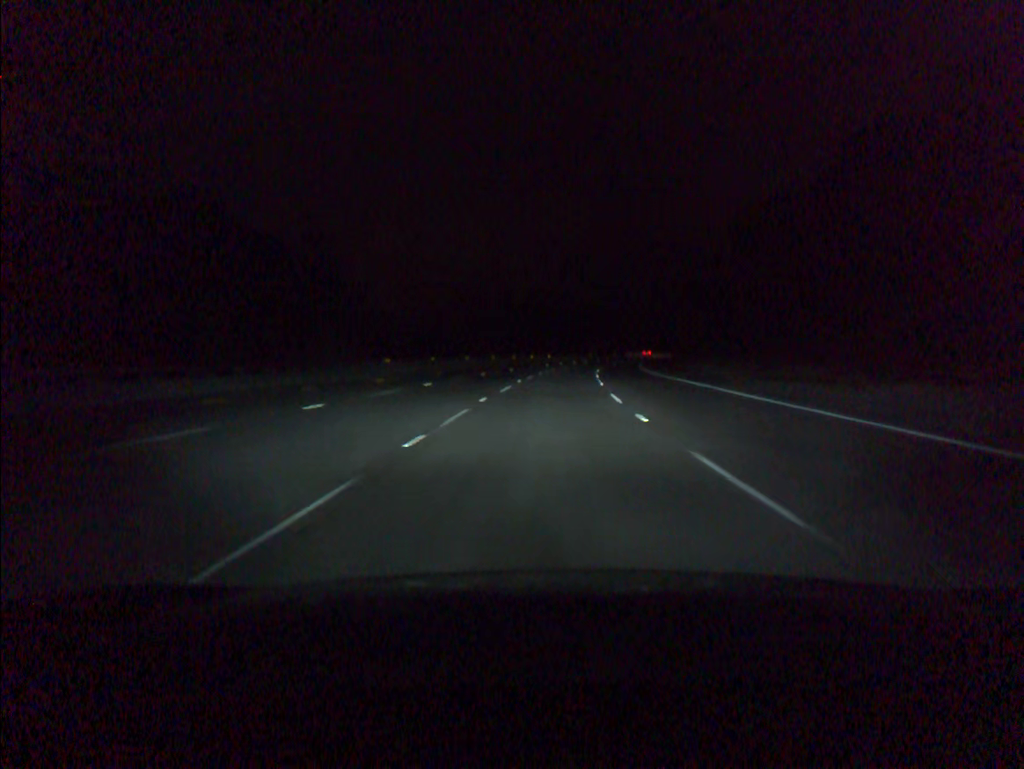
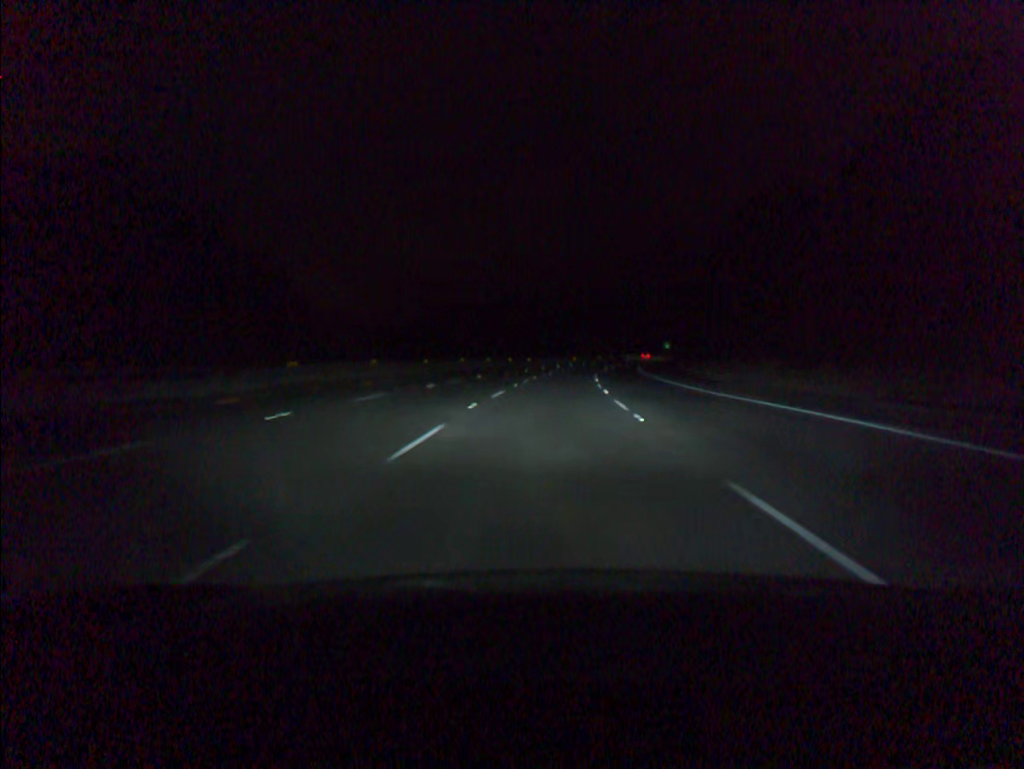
(+0.2, +16.8) m; +1°
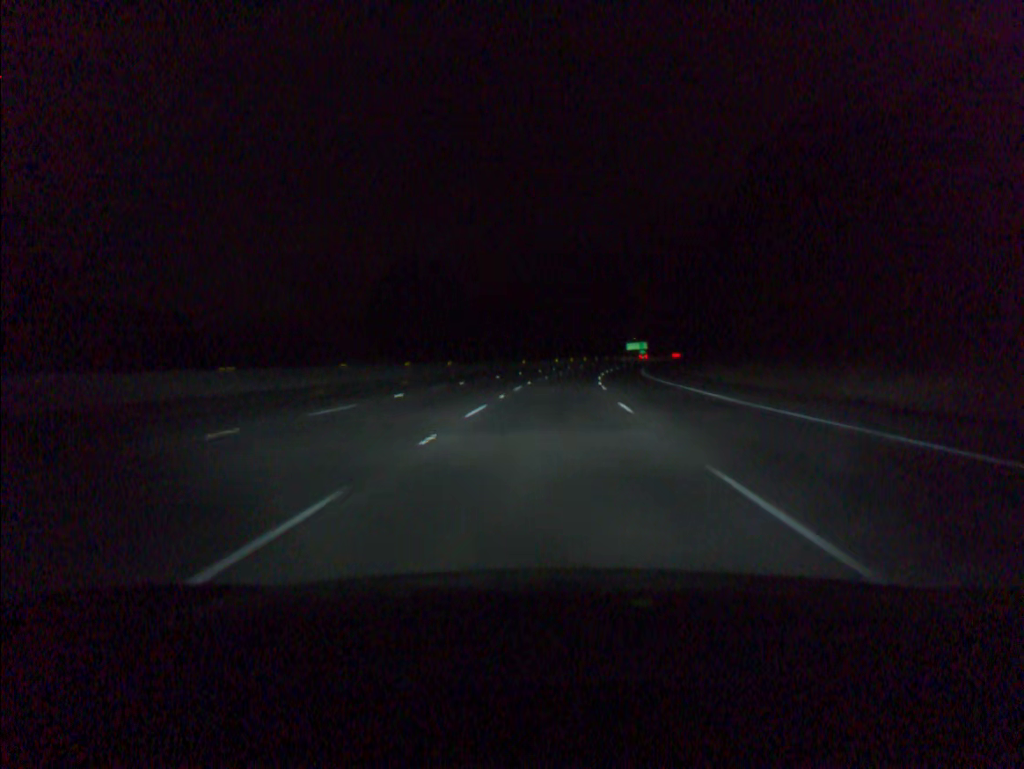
(+1.7, +50.3) m; +4°
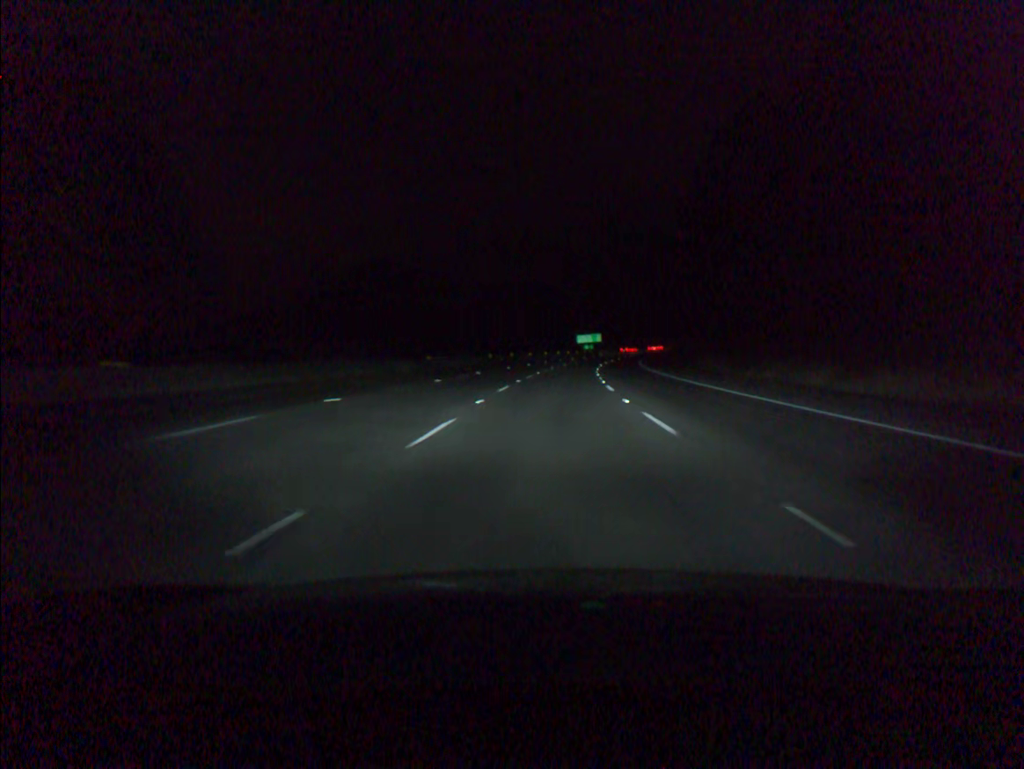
(+1.7, +50.3) m; +4°
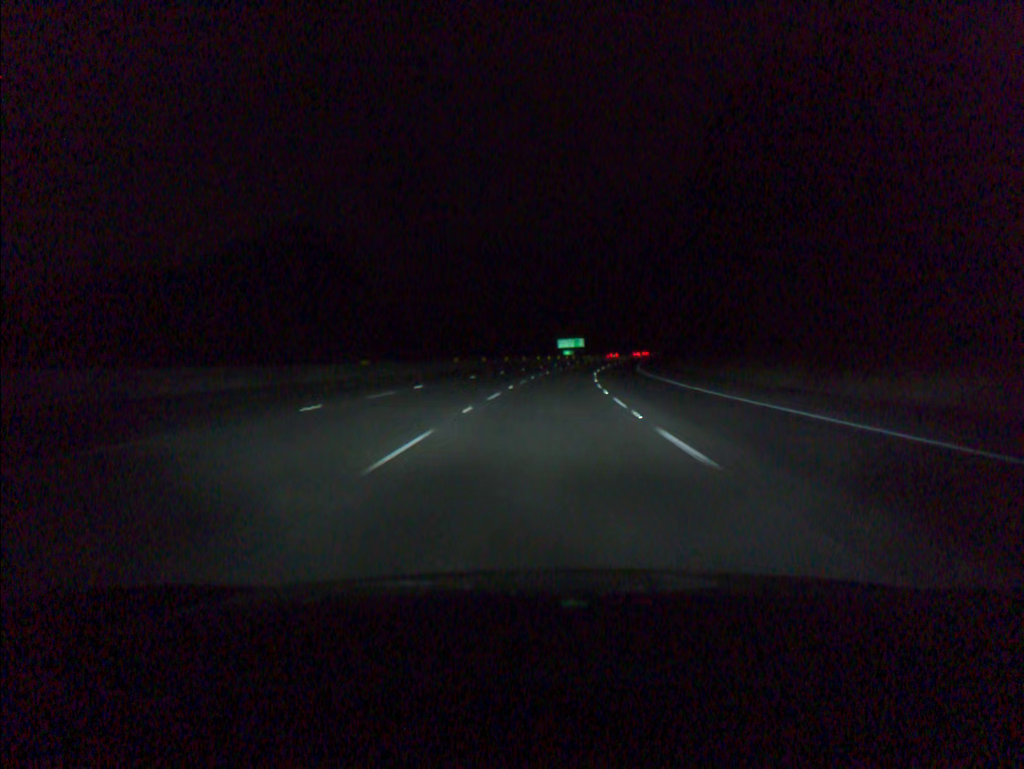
(+0.2, +16.8) m; +2°
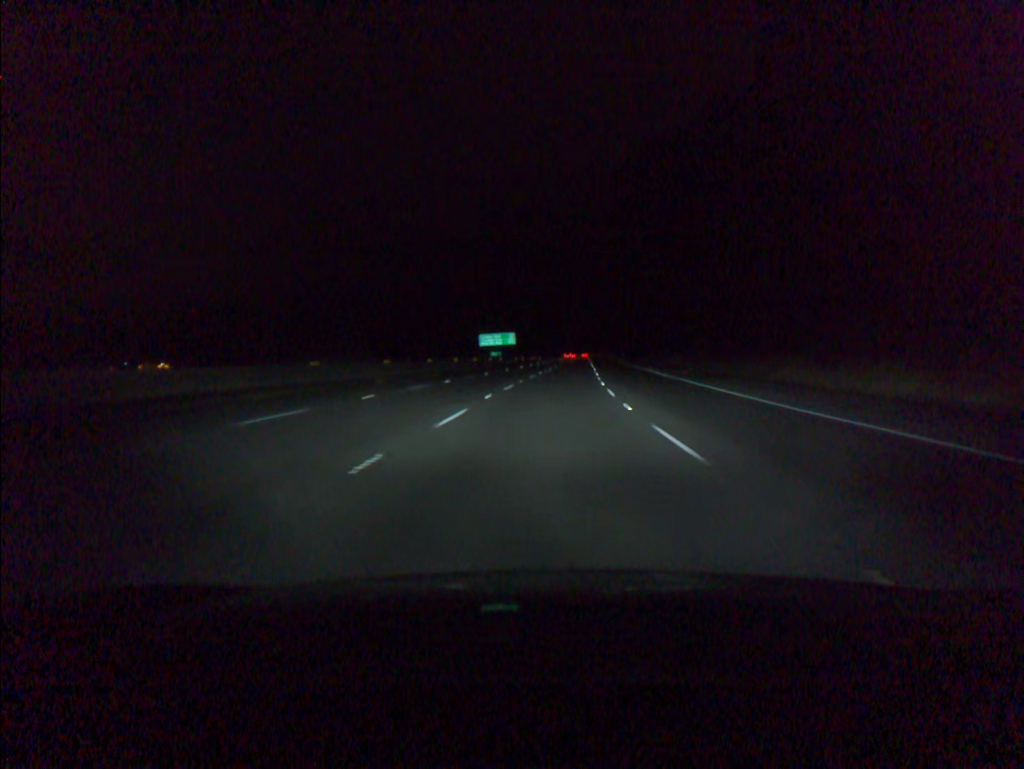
(+3.1, +67.0) m; +5°
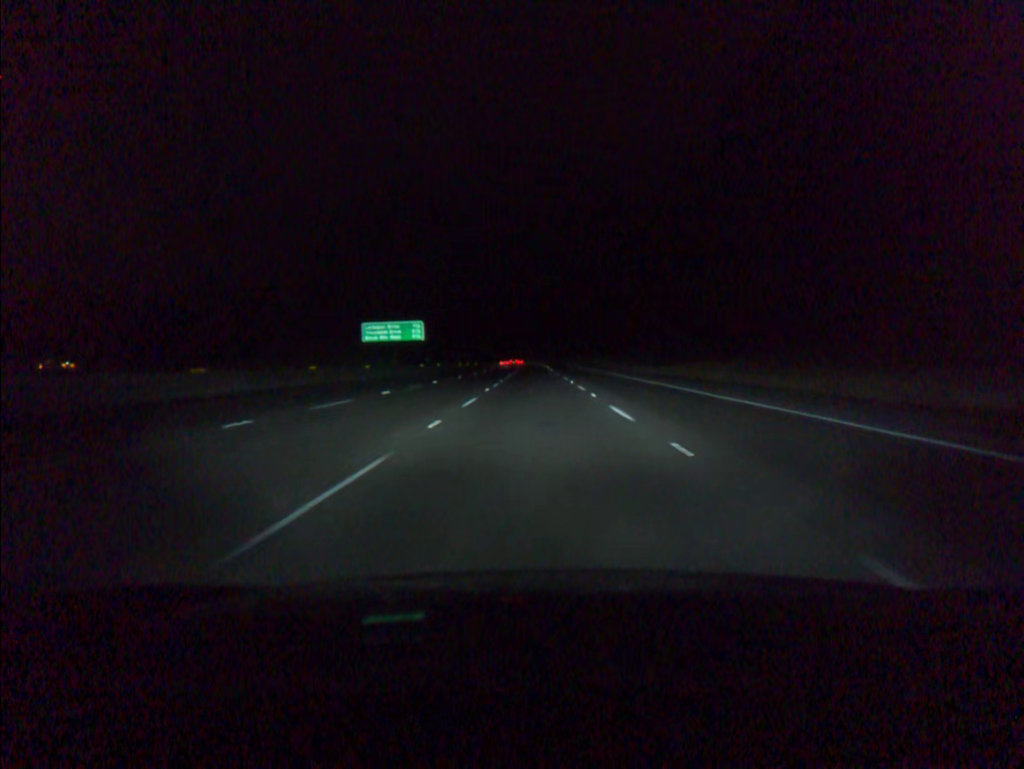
(+2.7, +67.0) m; +4°
